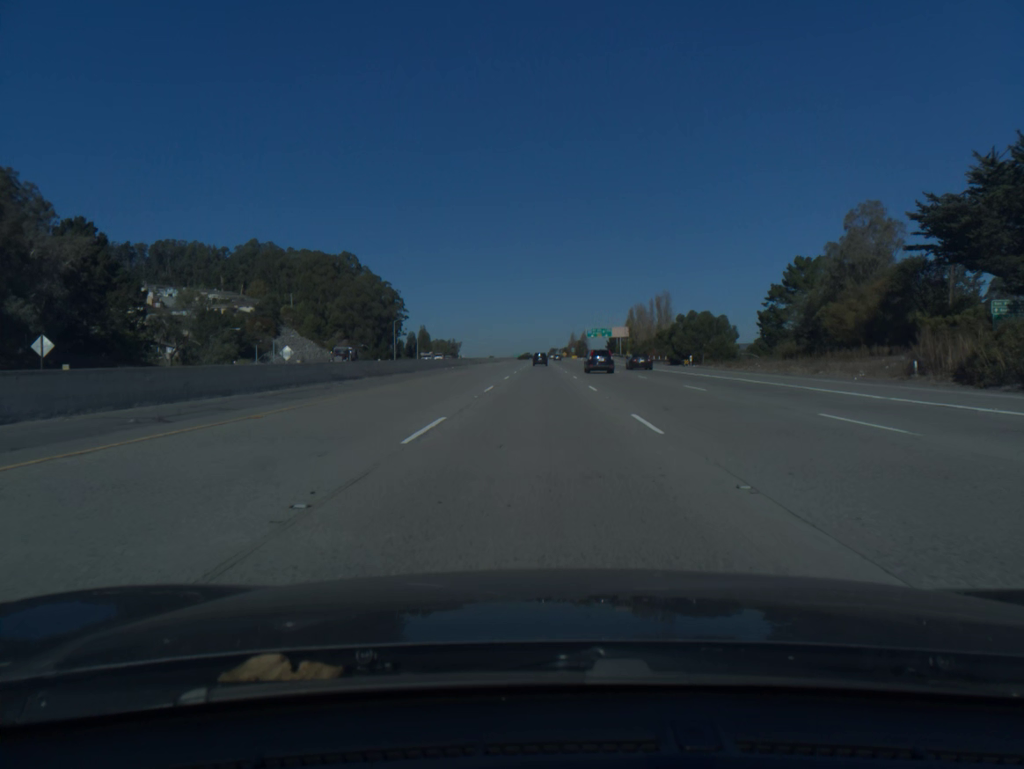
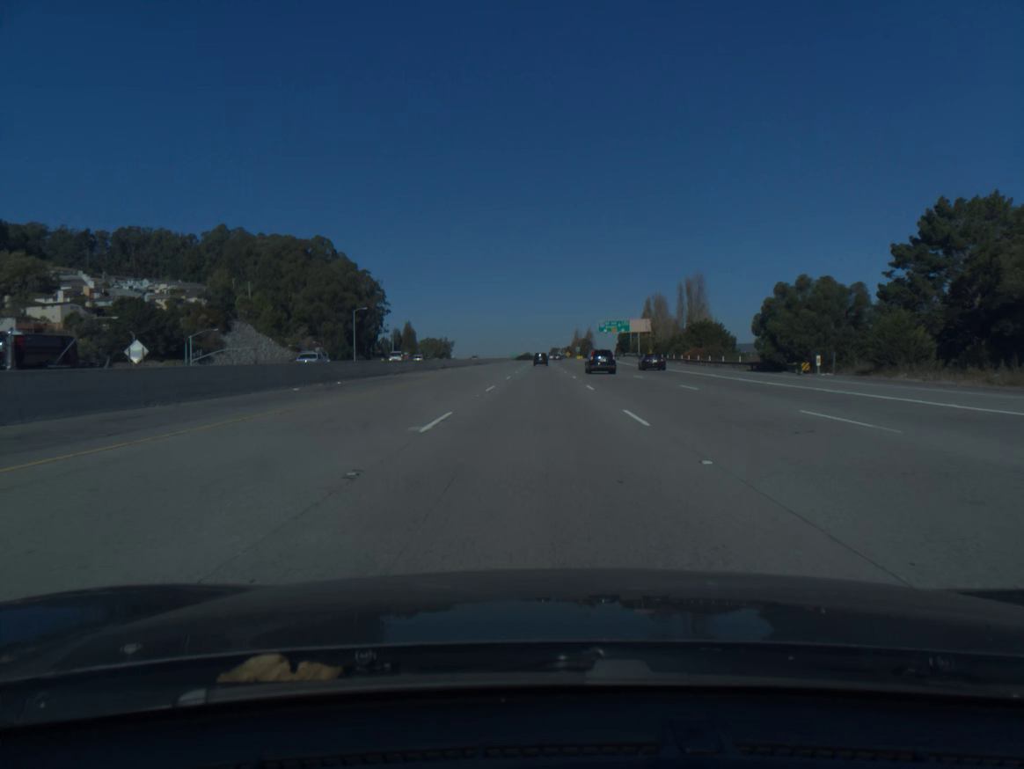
(0.0, +42.4) m; 0°
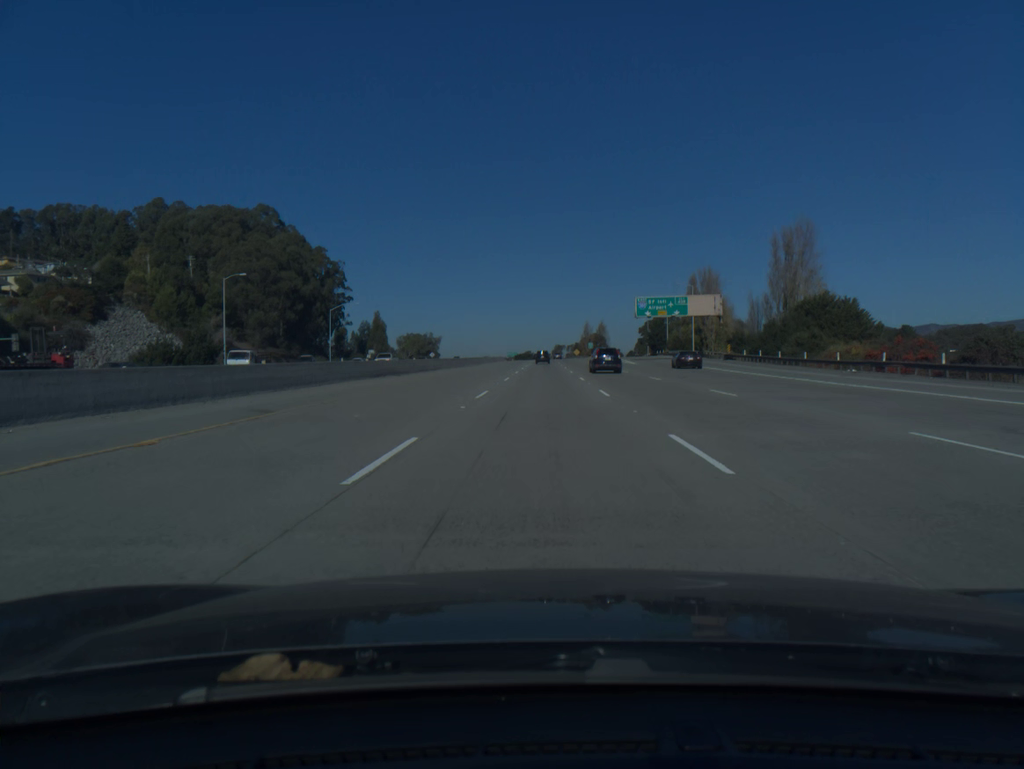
(-0.1, +63.9) m; 0°
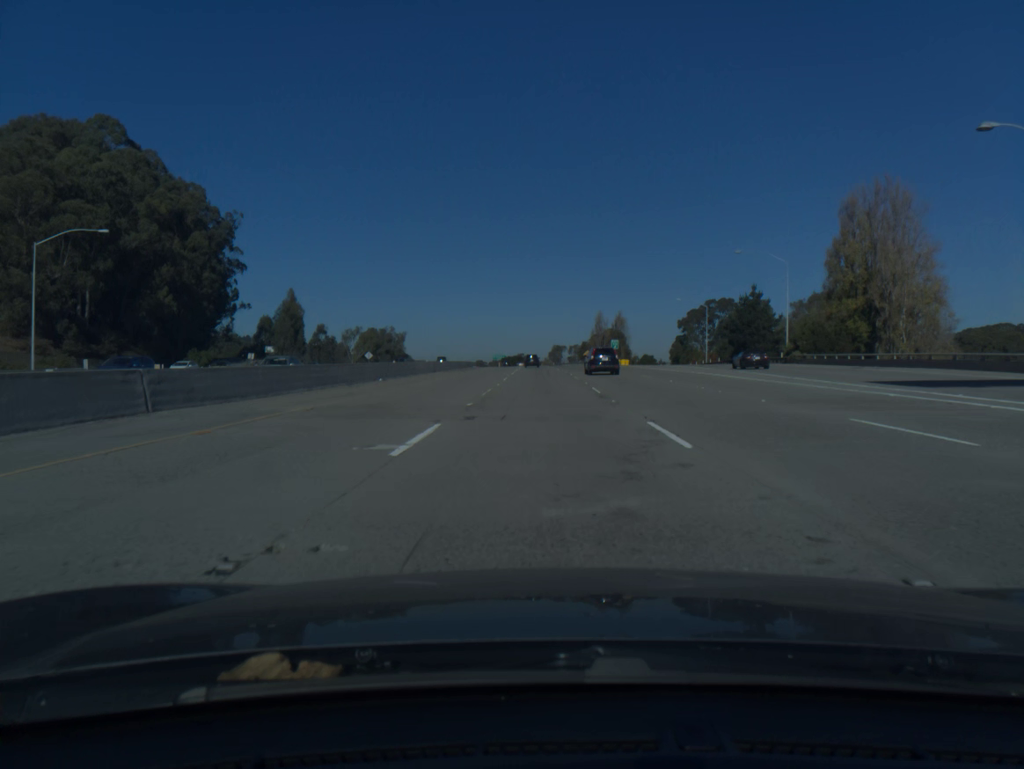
(+0.2, +85.5) m; 0°
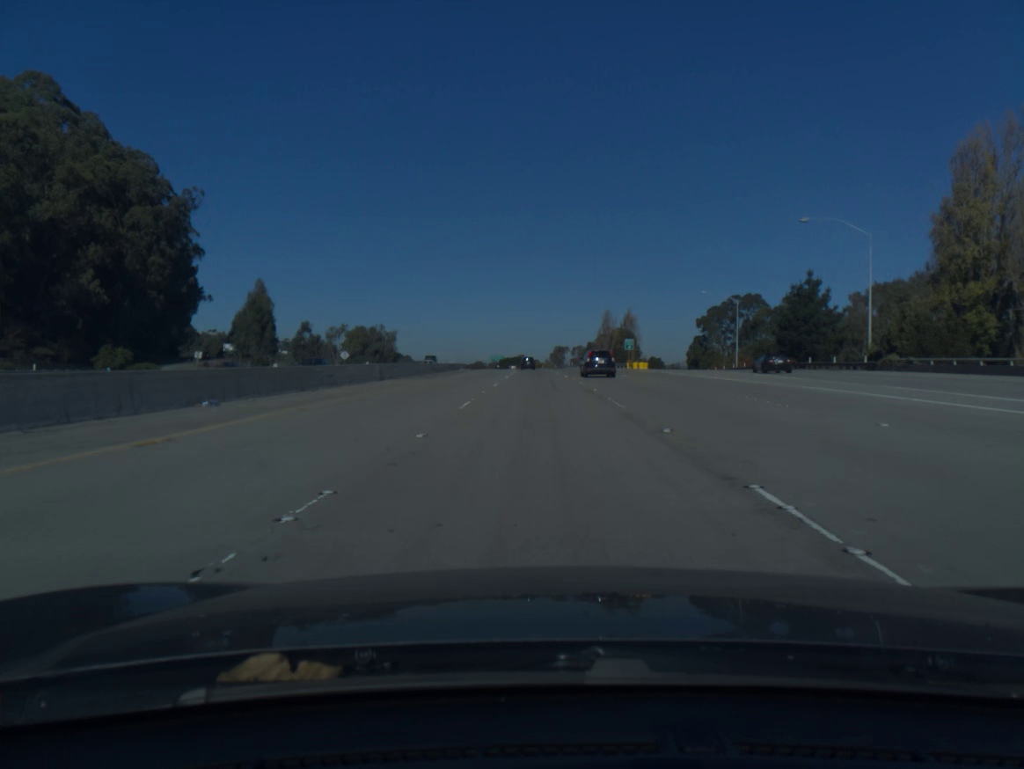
(0.0, +21.3) m; 0°
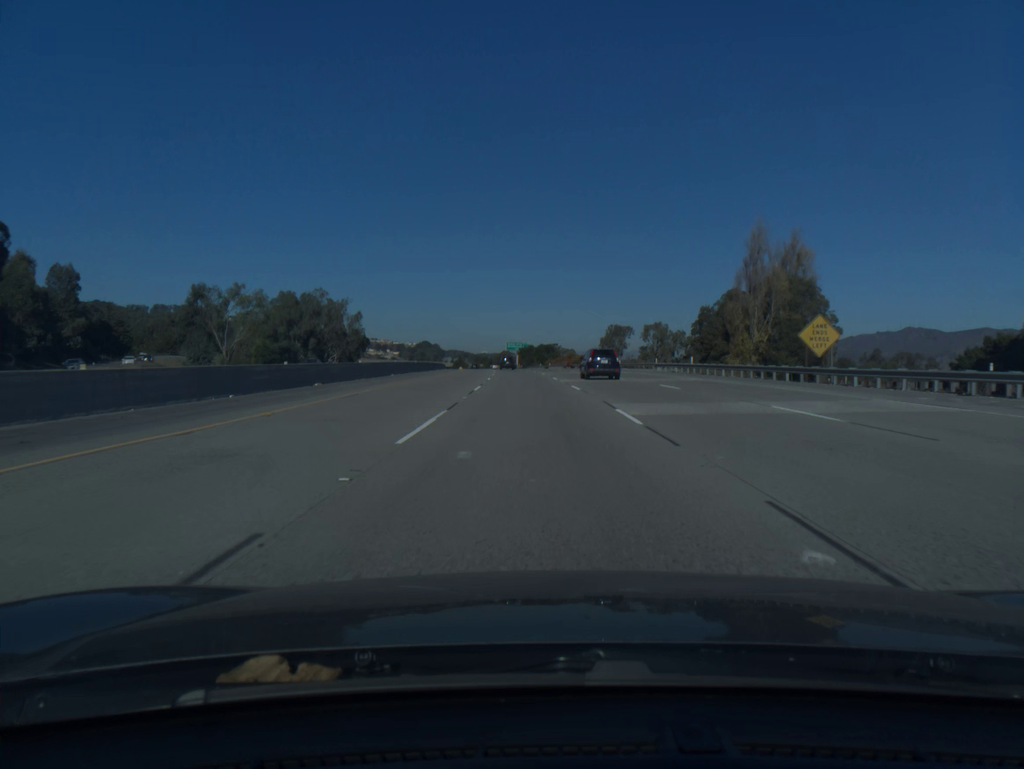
(-1.7, +106.8) m; -2°
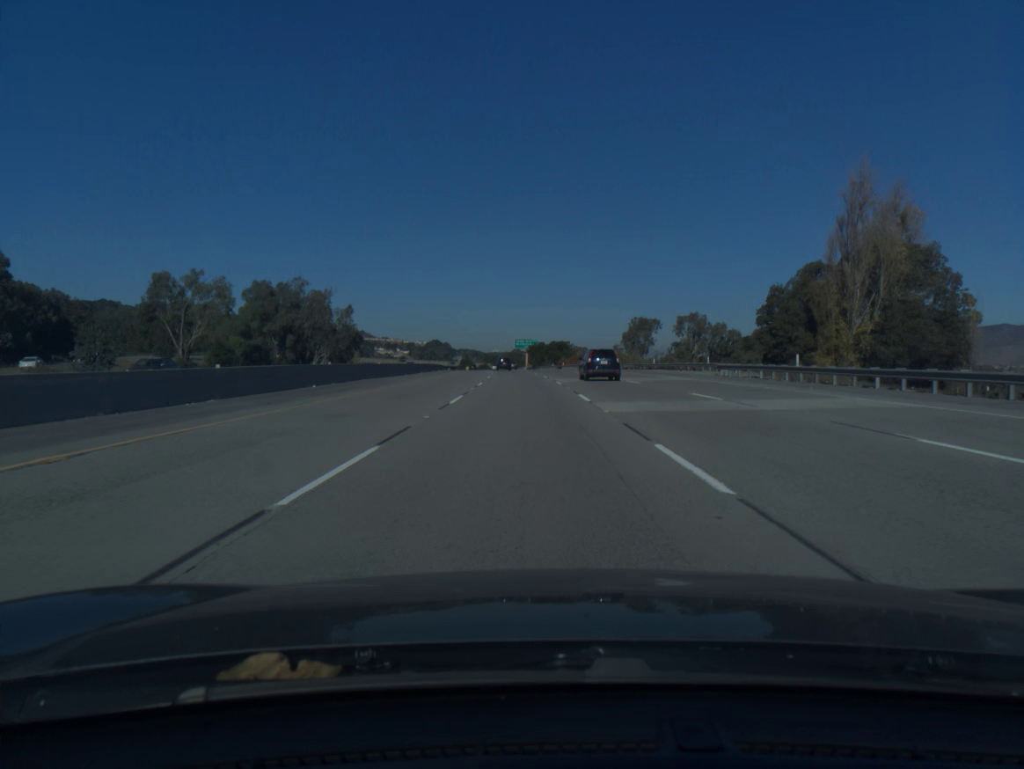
(-0.2, +21.4) m; -1°
